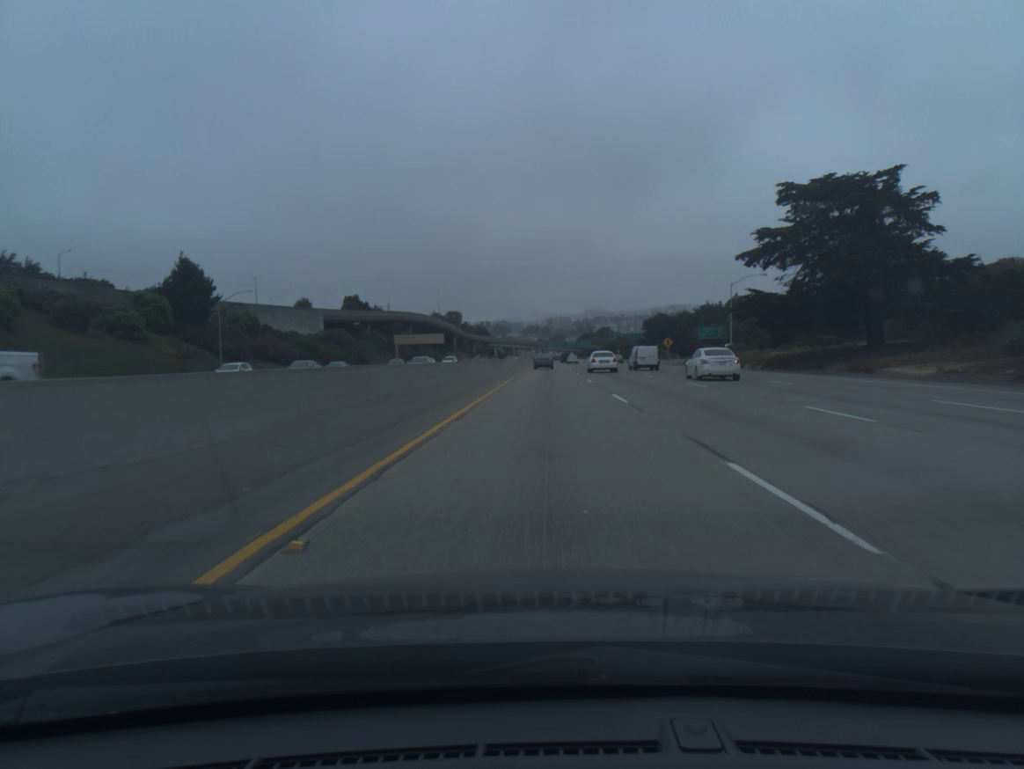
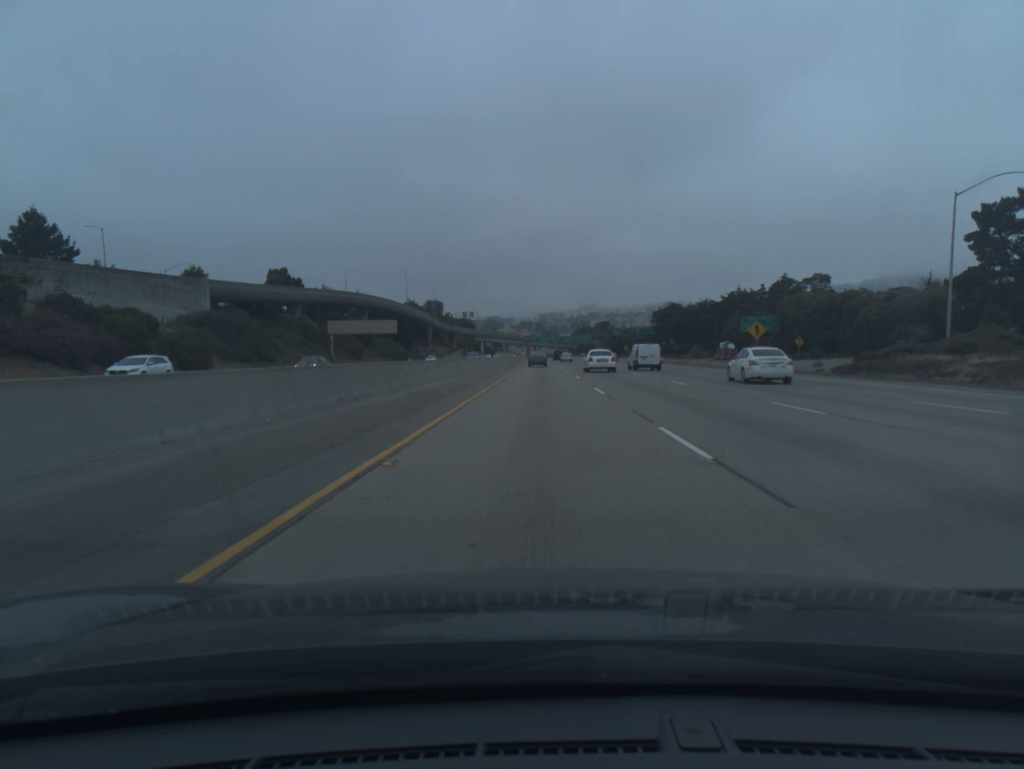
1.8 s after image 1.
(+0.5, +55.0) m; +1°
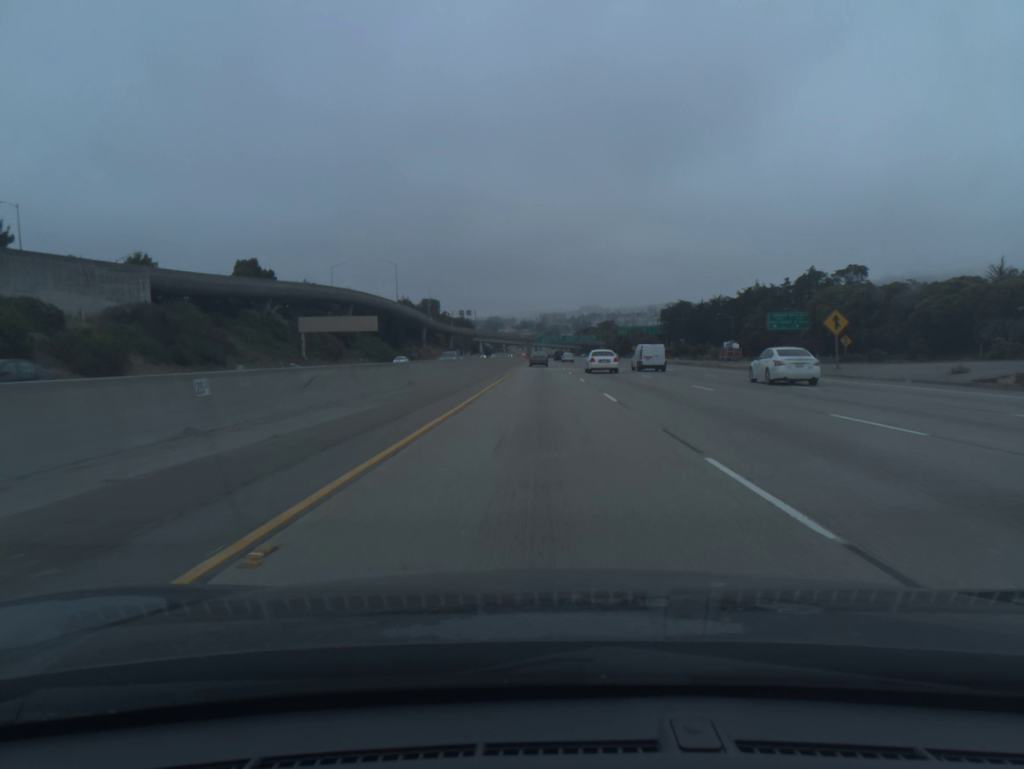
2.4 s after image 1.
(0.0, +18.5) m; 0°
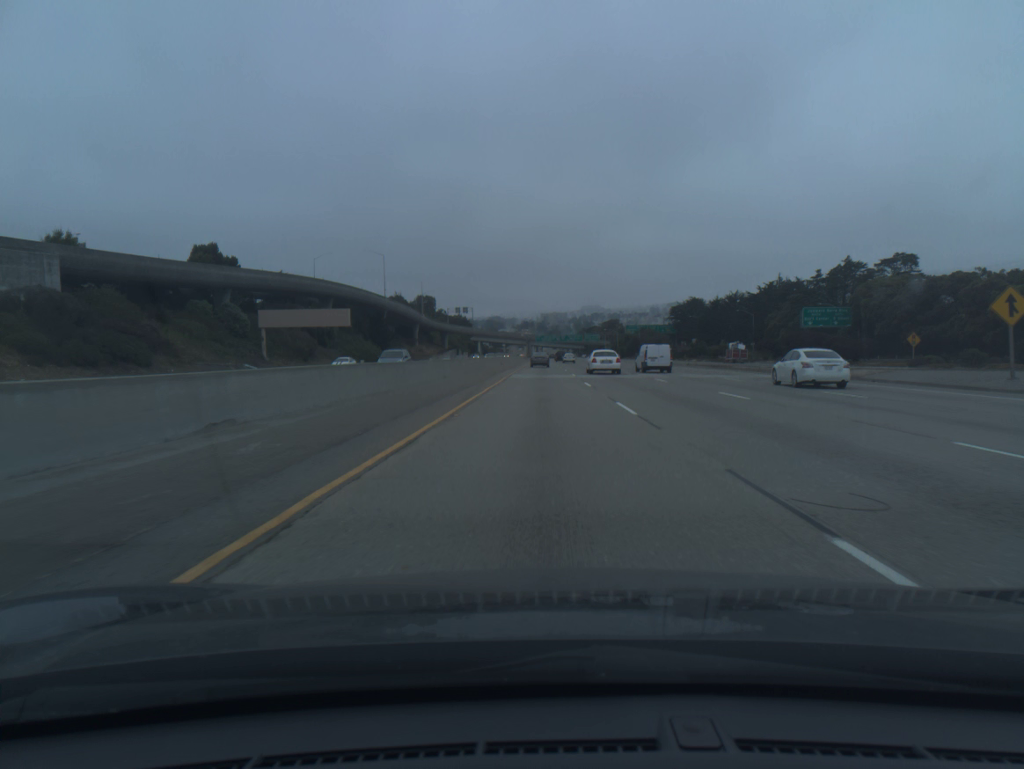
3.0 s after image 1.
(0.0, +18.5) m; 0°
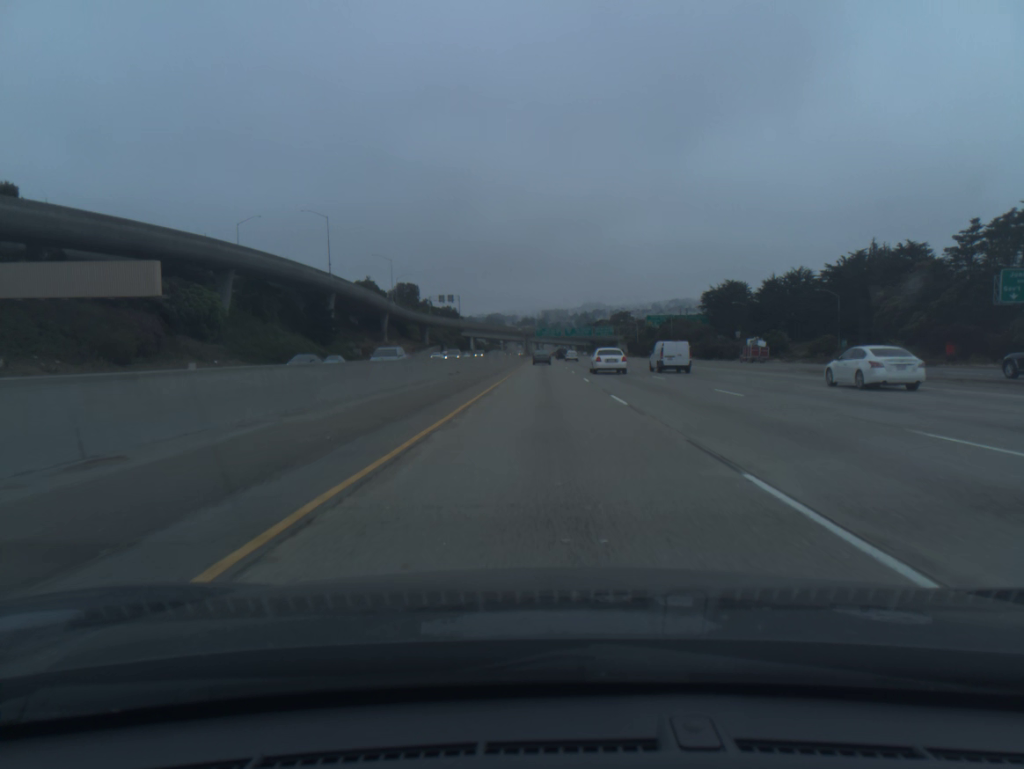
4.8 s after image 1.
(-0.2, +55.9) m; 0°
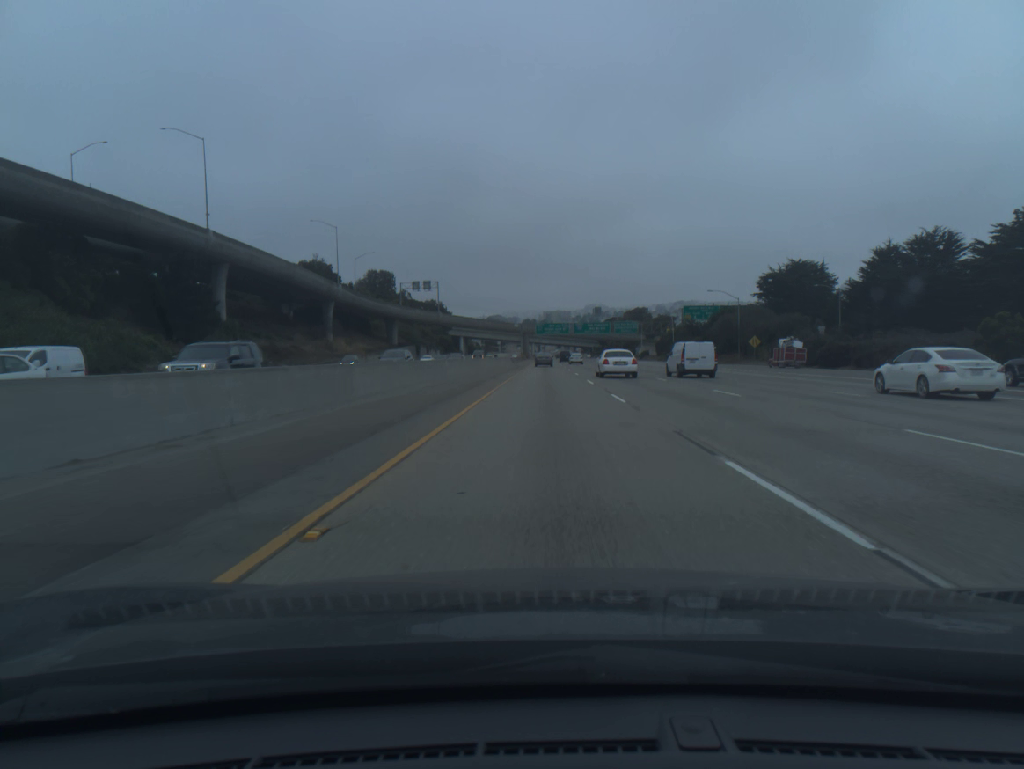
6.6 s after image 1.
(-0.1, +56.5) m; 0°
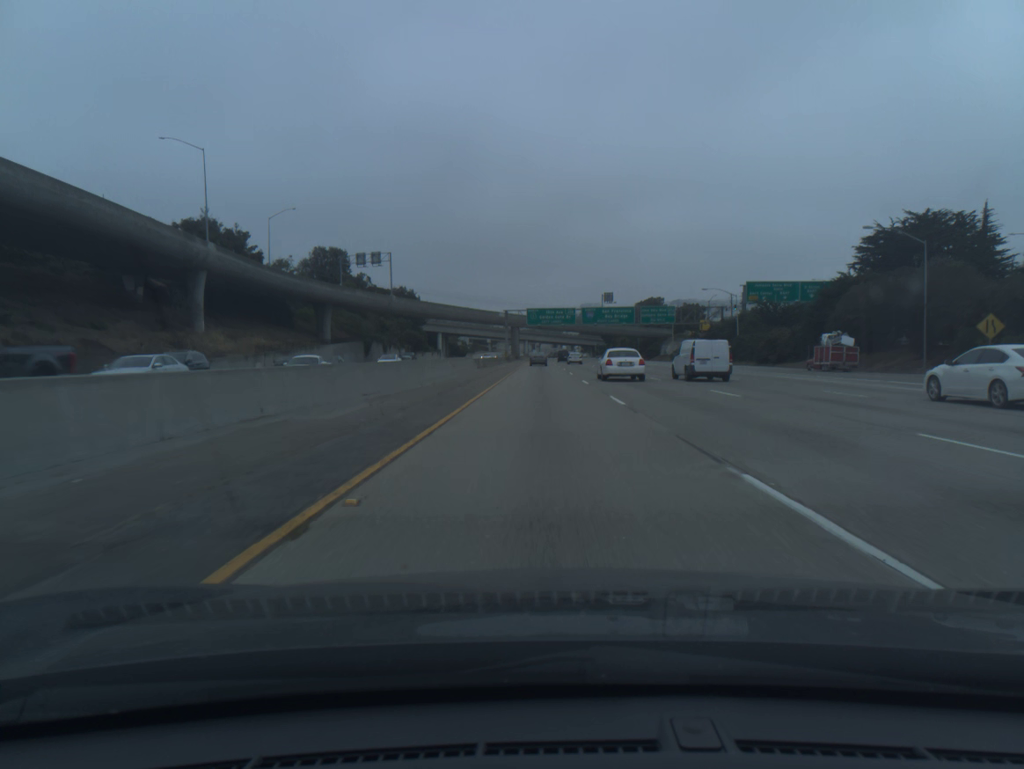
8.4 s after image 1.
(+0.1, +57.3) m; 0°
